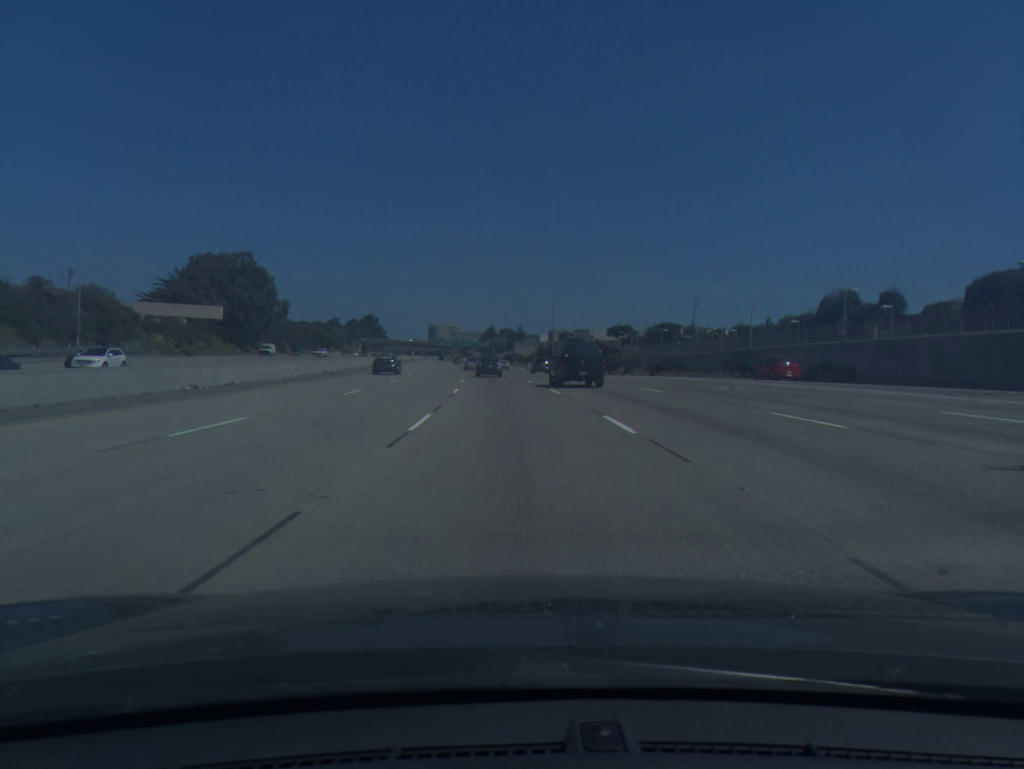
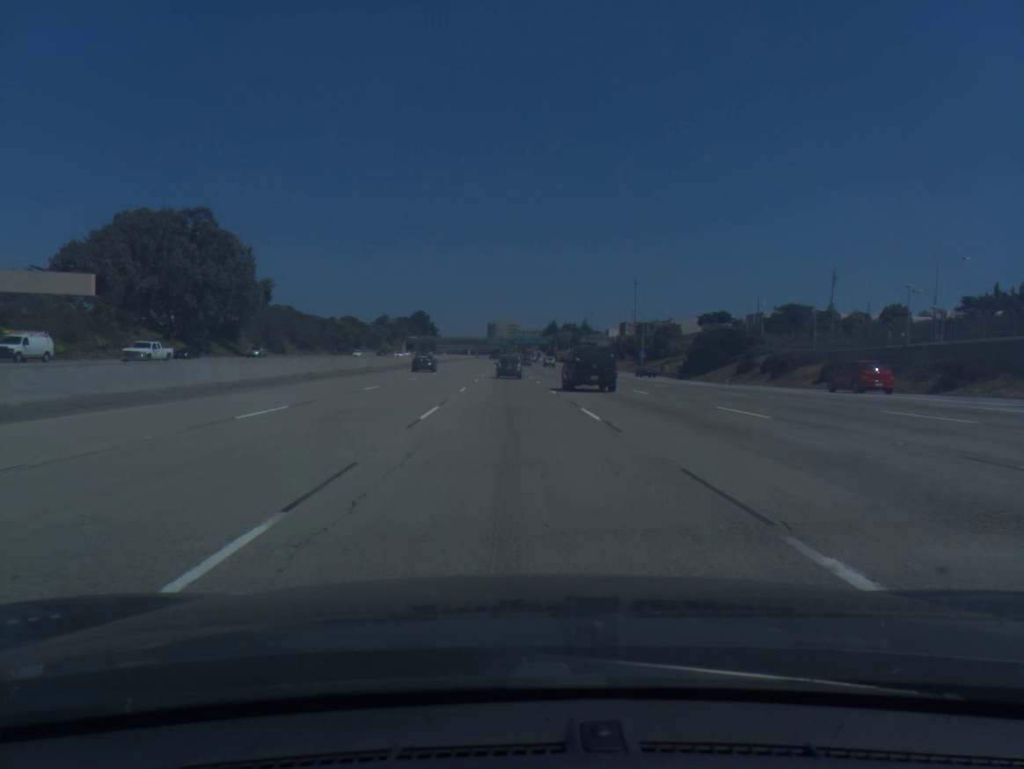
(-2.1, +53.9) m; -4°
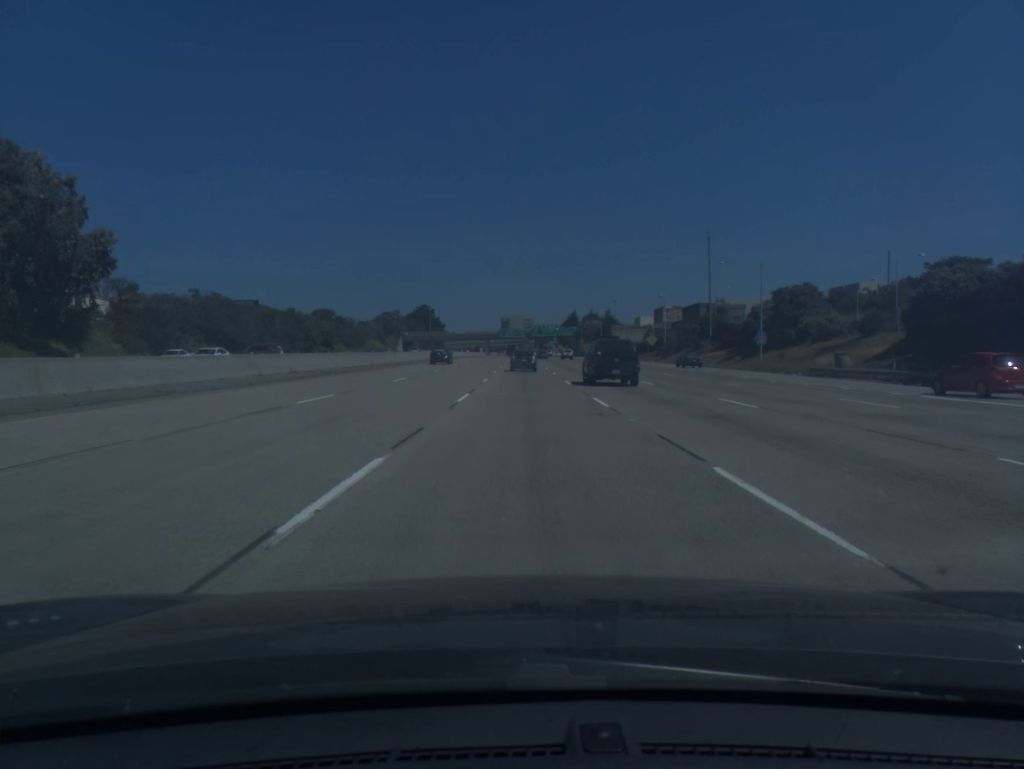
(-1.1, +54.3) m; -1°
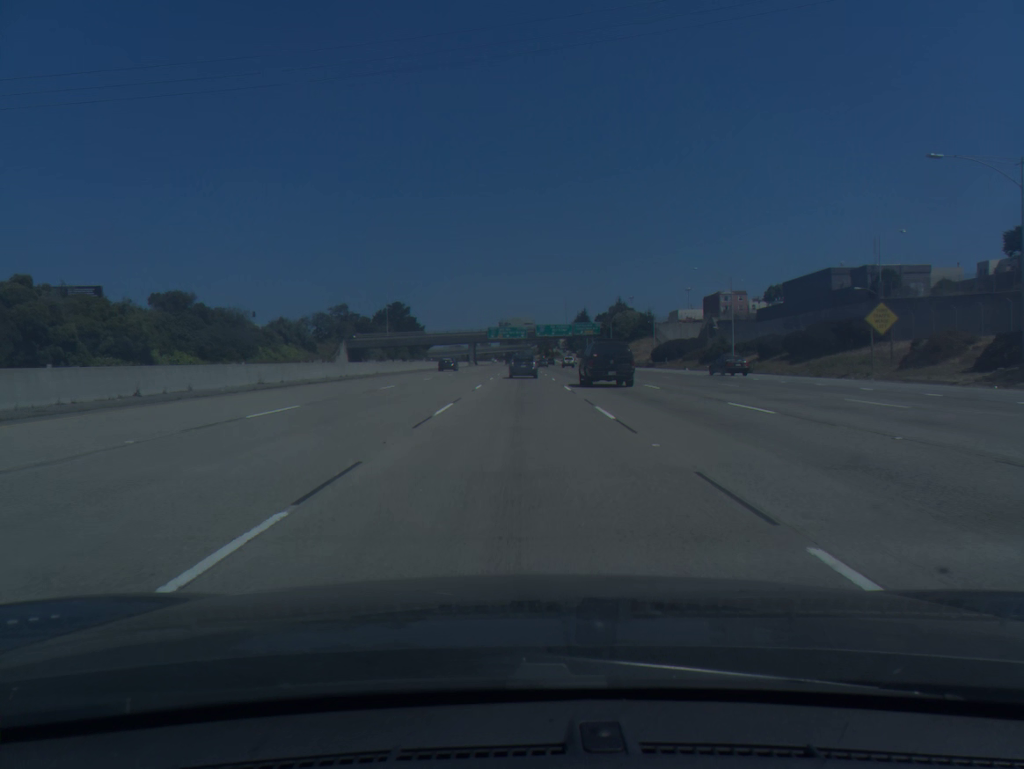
(+0.5, +88.3) m; 0°
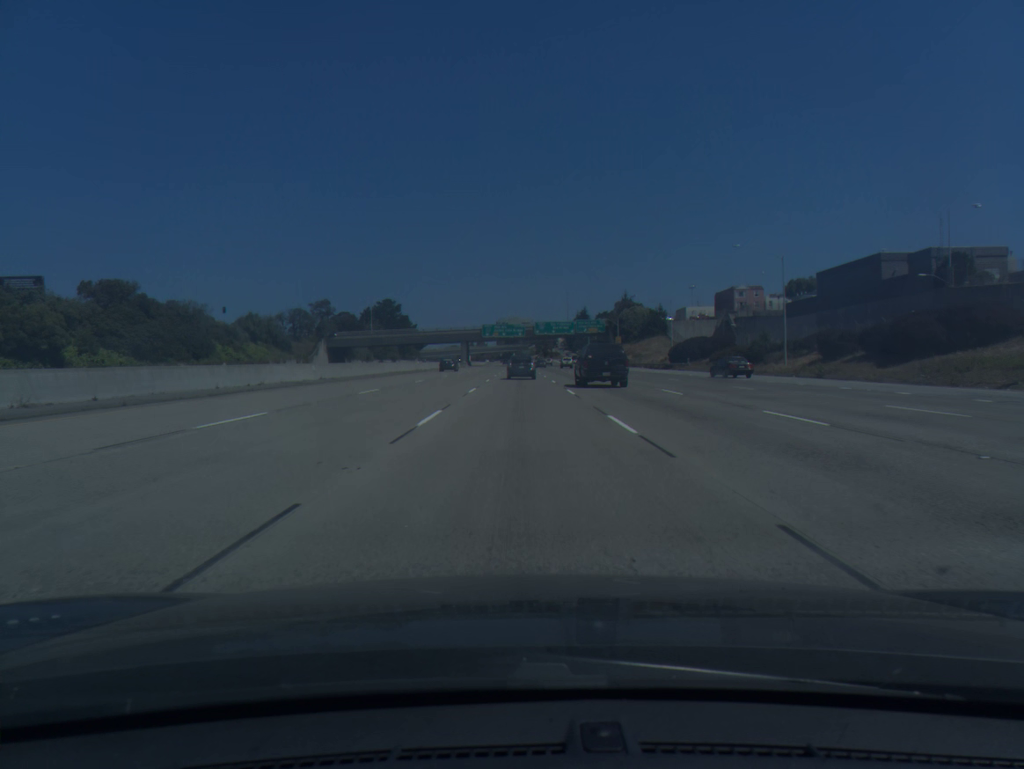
(0.0, +17.2) m; 0°
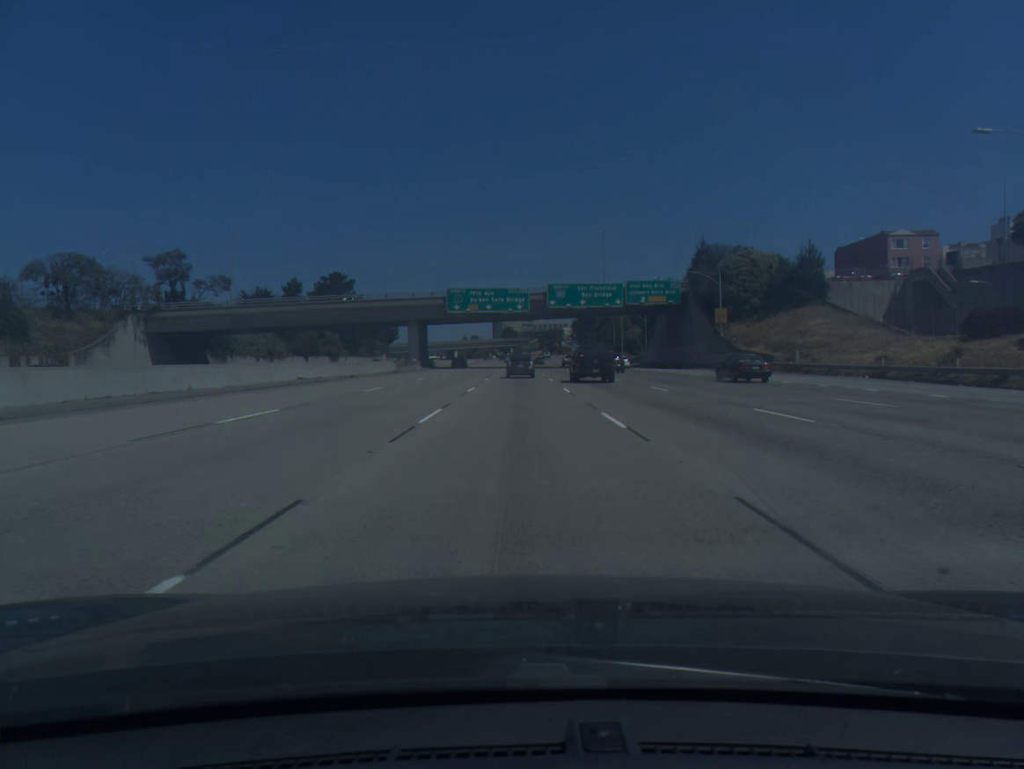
(+0.1, +84.2) m; 0°
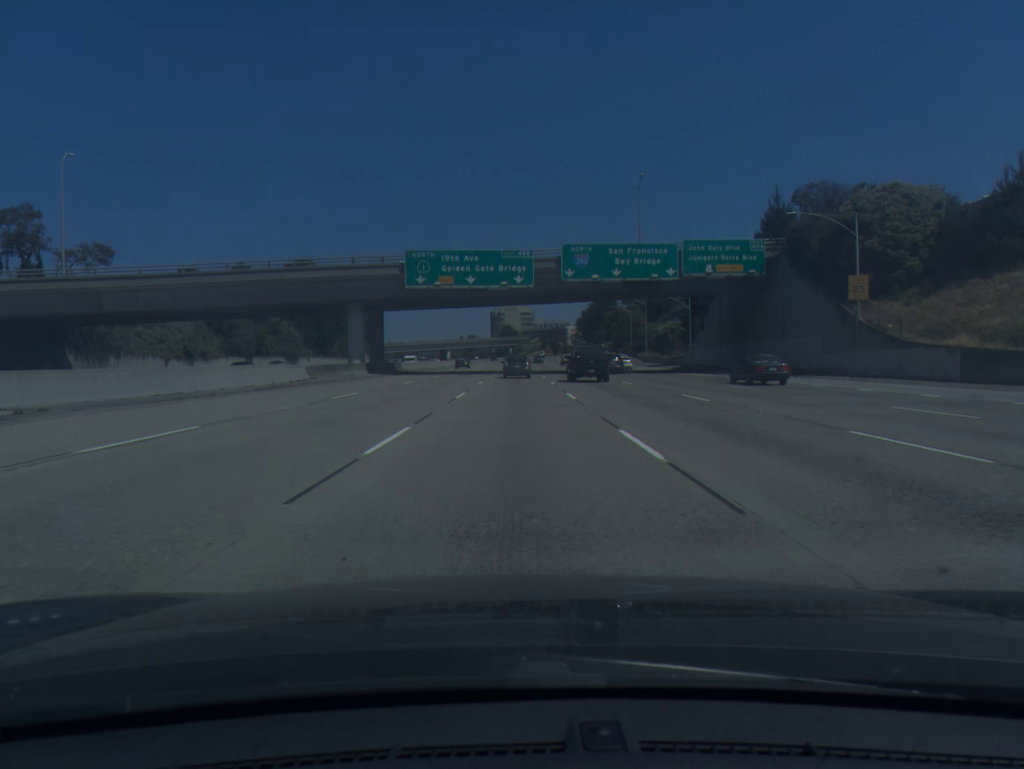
(+0.1, +33.0) m; 0°
